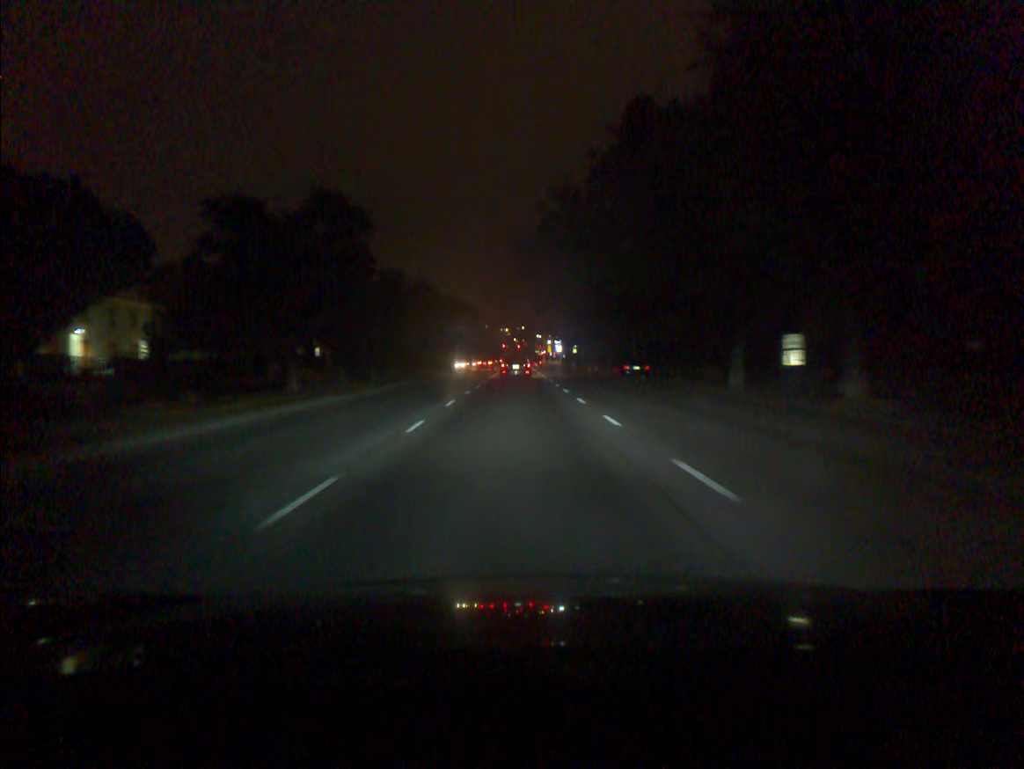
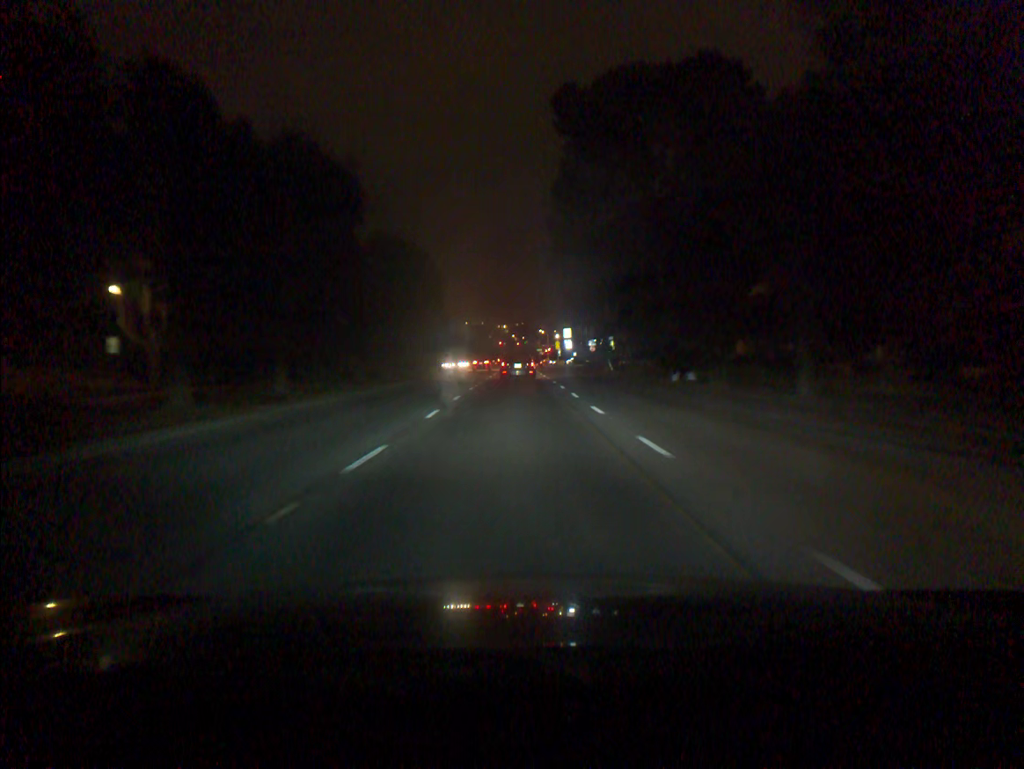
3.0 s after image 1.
(-0.1, +47.8) m; 0°
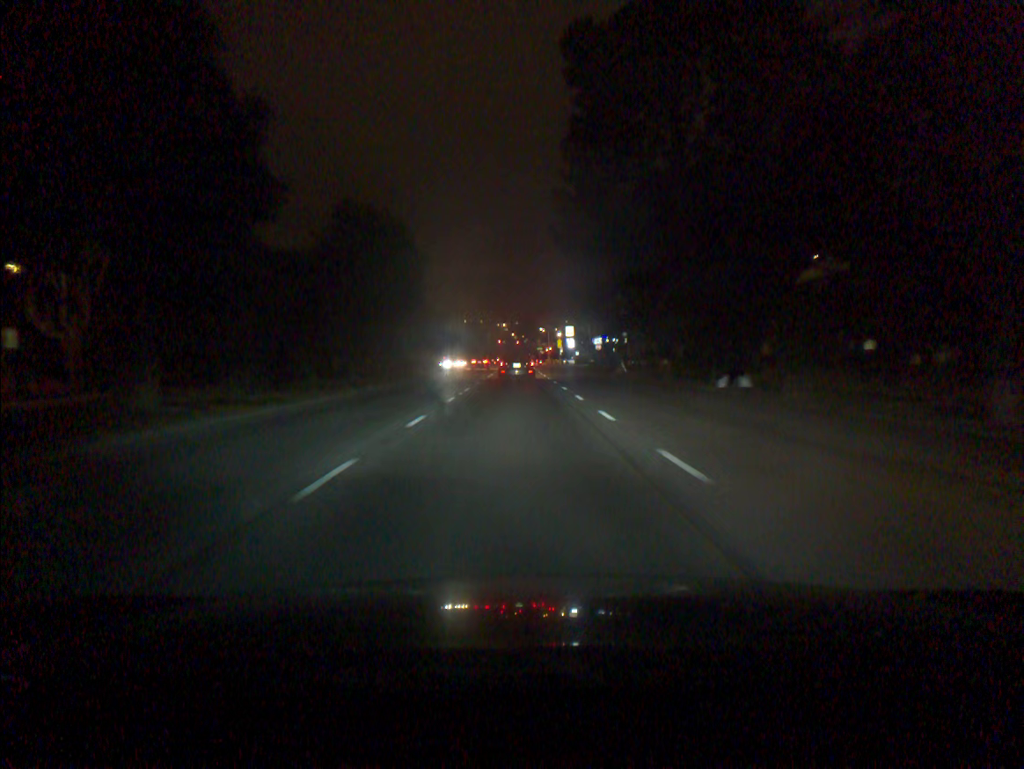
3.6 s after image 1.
(0.0, +9.3) m; 0°
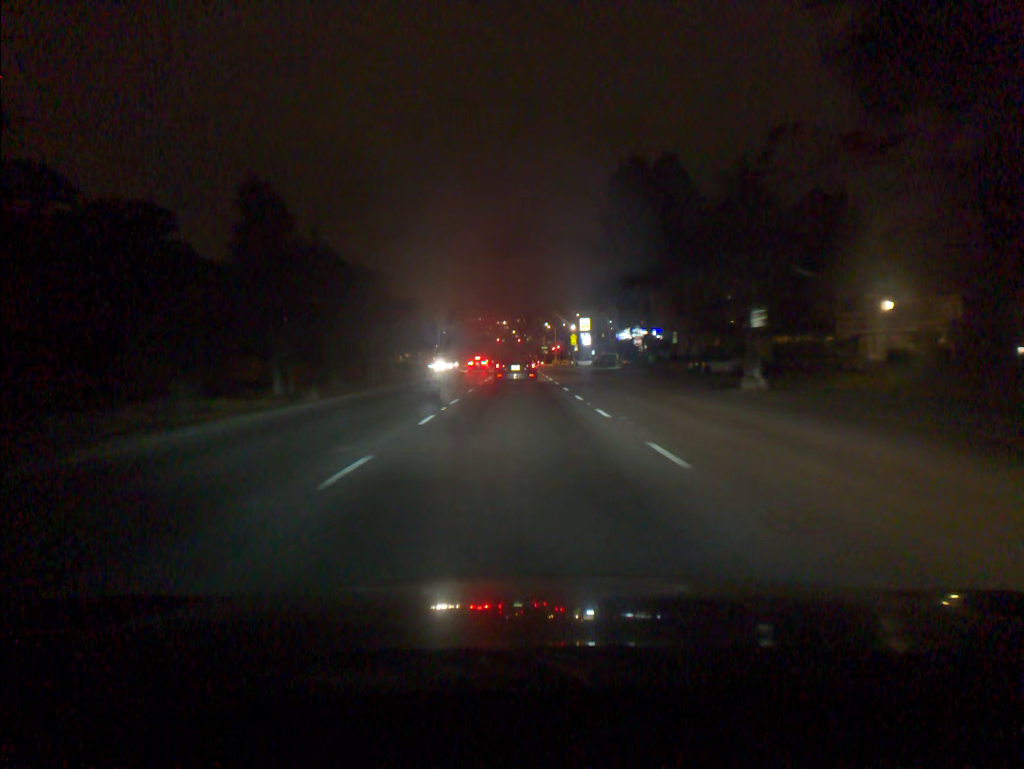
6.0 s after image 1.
(-0.1, +35.6) m; 0°
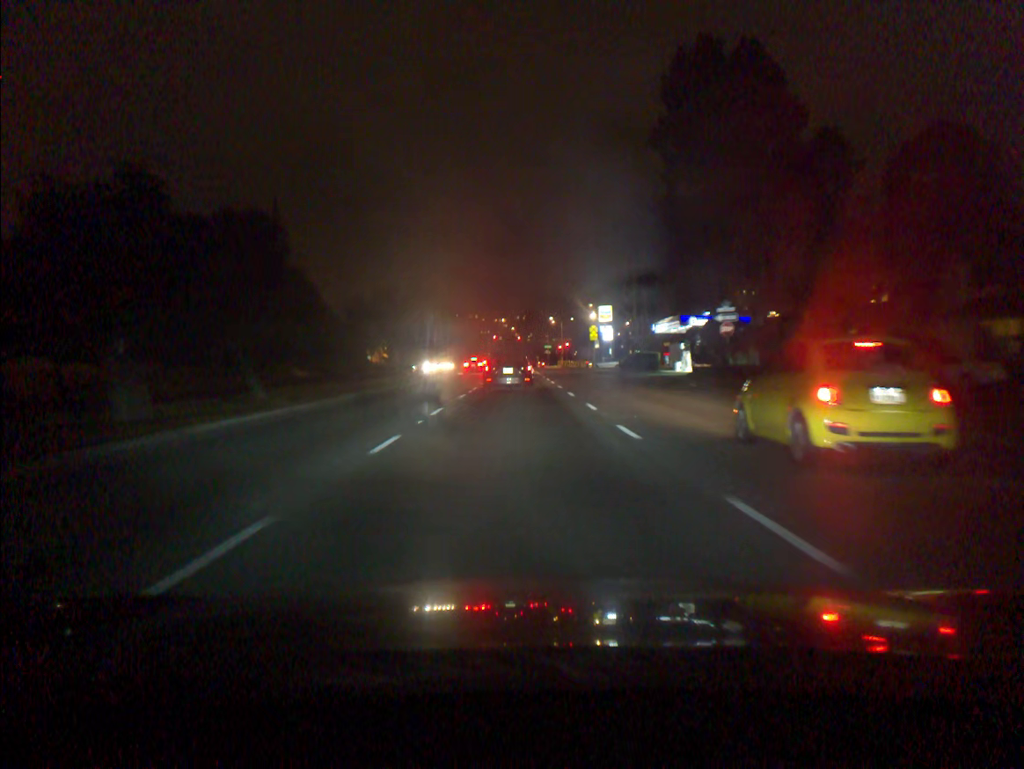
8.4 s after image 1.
(+0.1, +32.8) m; 0°
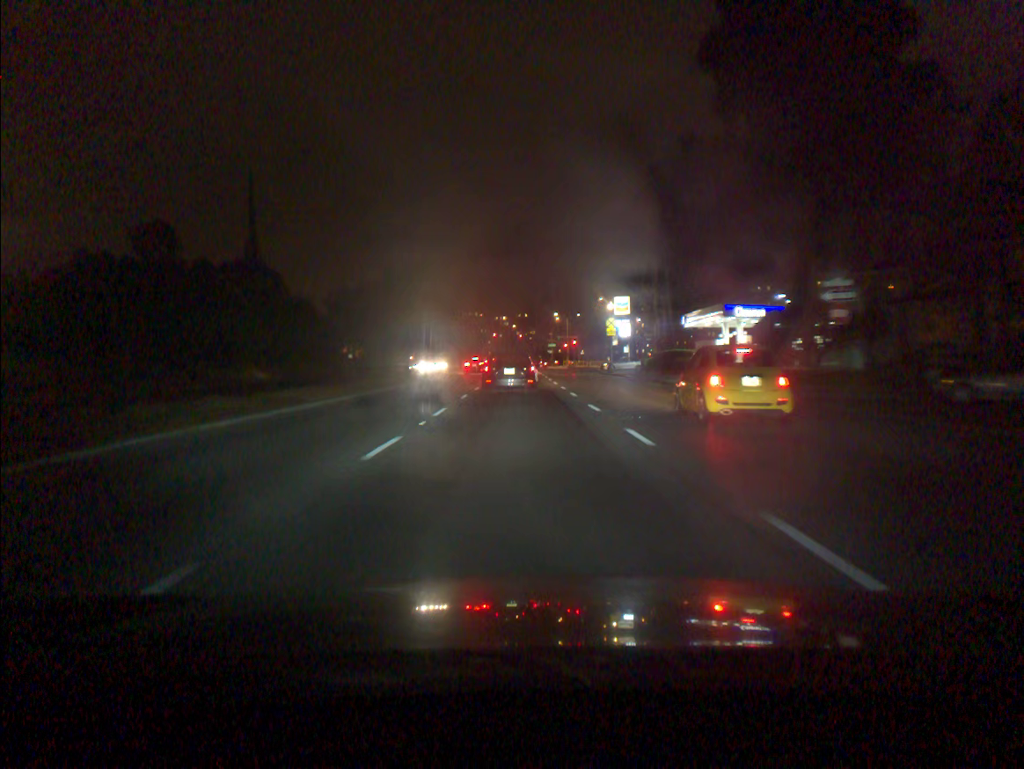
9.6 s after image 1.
(0.0, +15.1) m; 0°
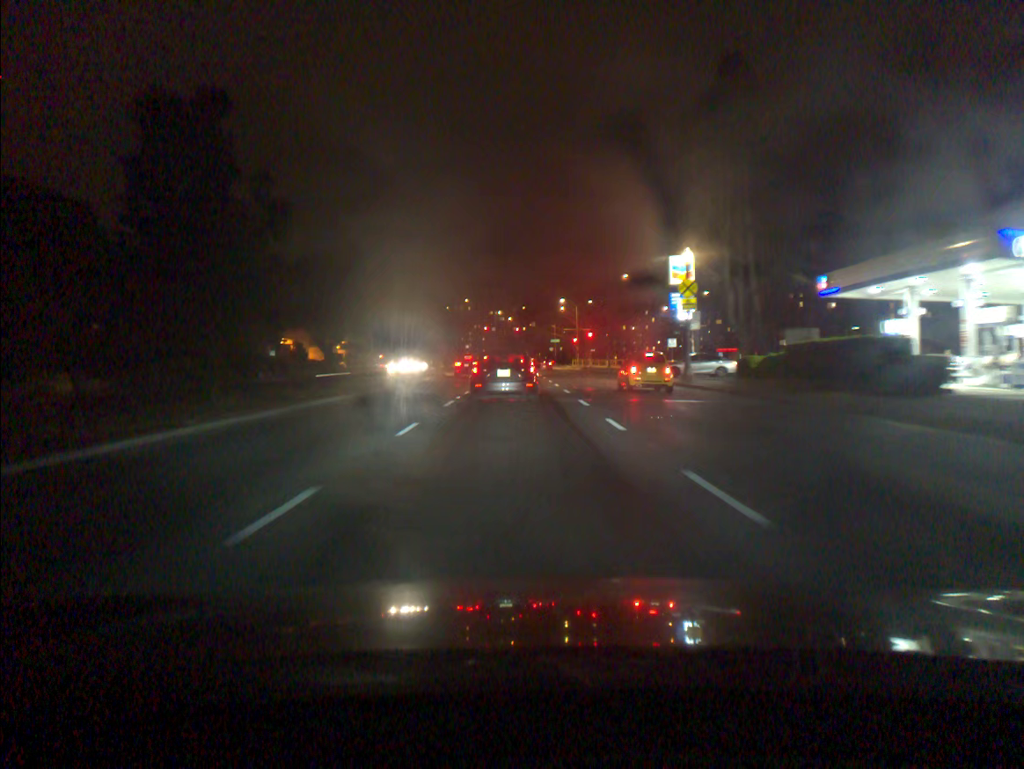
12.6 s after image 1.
(+0.1, +34.0) m; 0°
